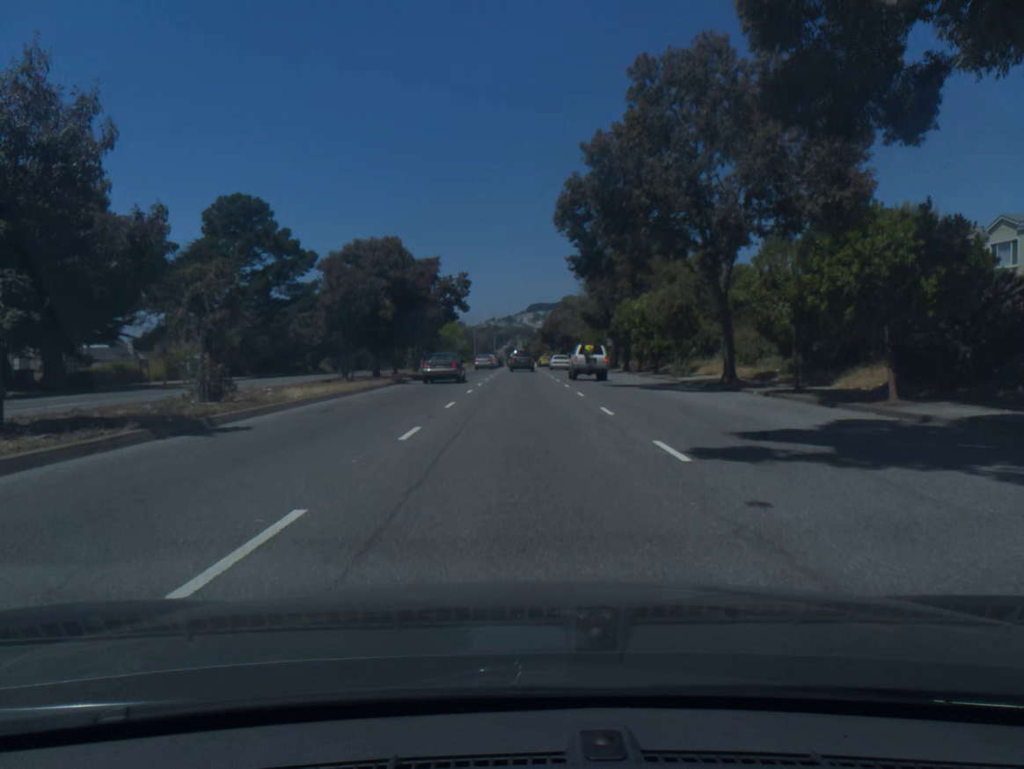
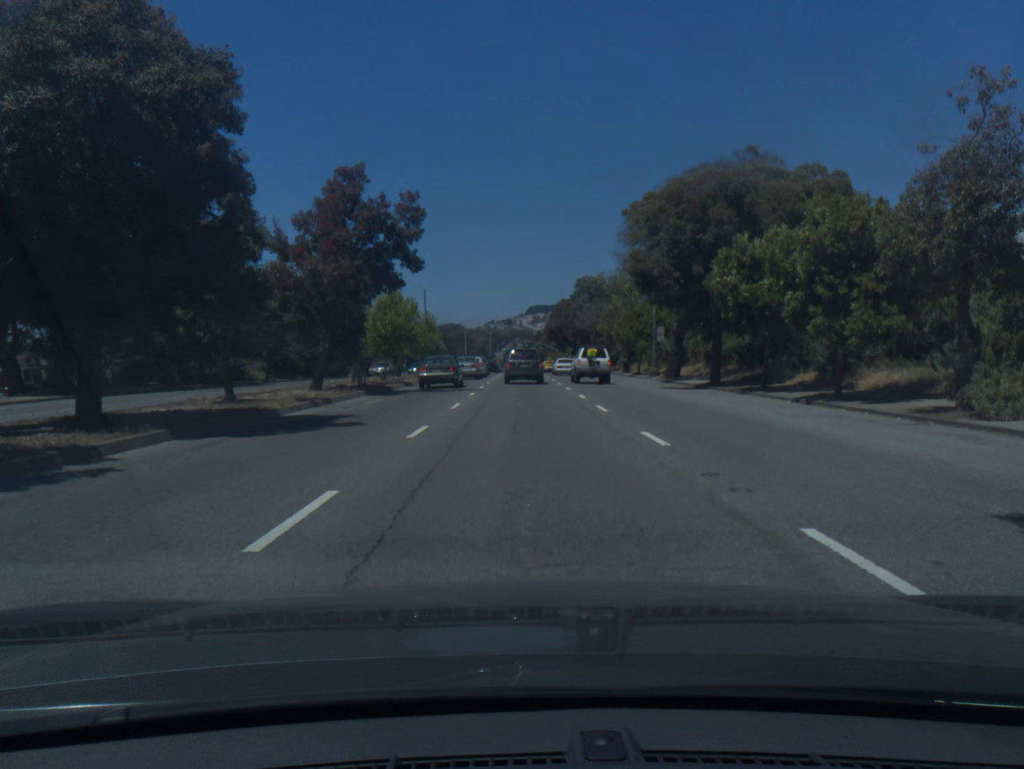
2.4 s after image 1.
(0.0, +28.4) m; 0°
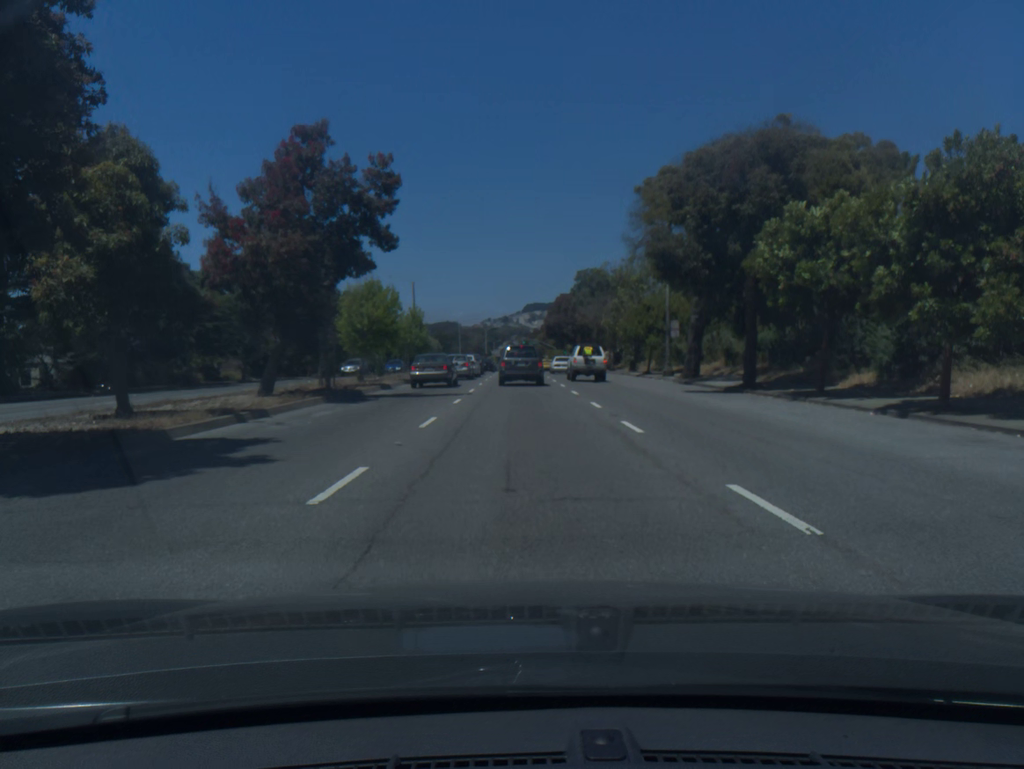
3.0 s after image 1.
(0.0, +5.5) m; 0°
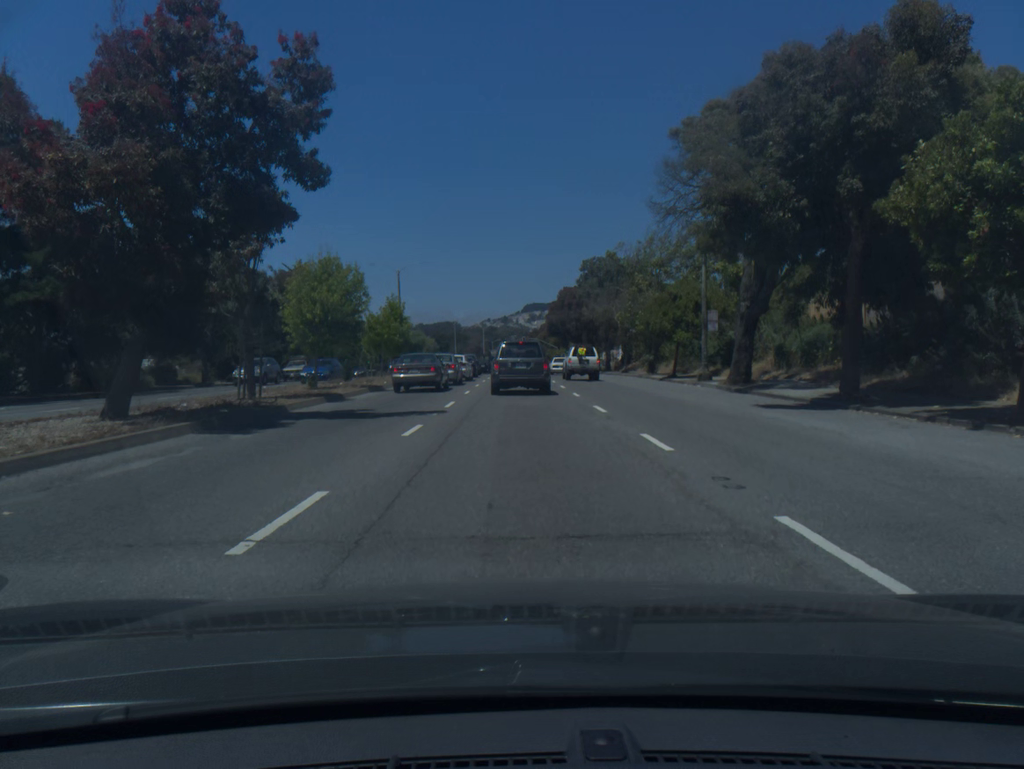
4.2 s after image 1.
(0.0, +9.1) m; 0°
